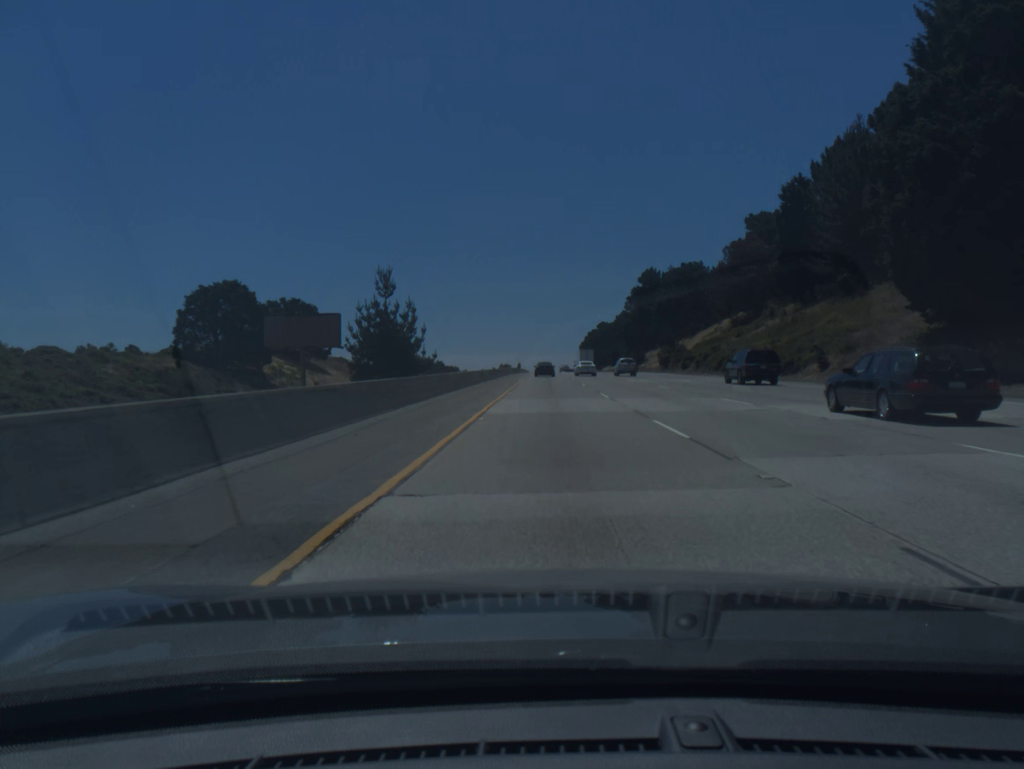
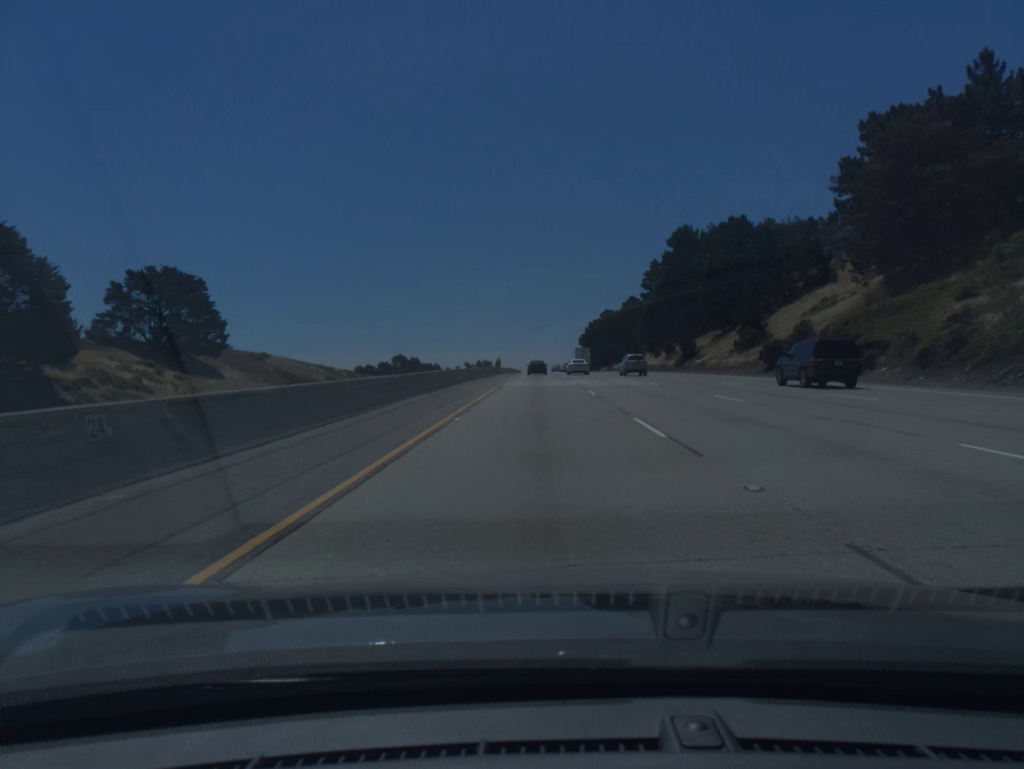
(+0.5, +59.0) m; 0°
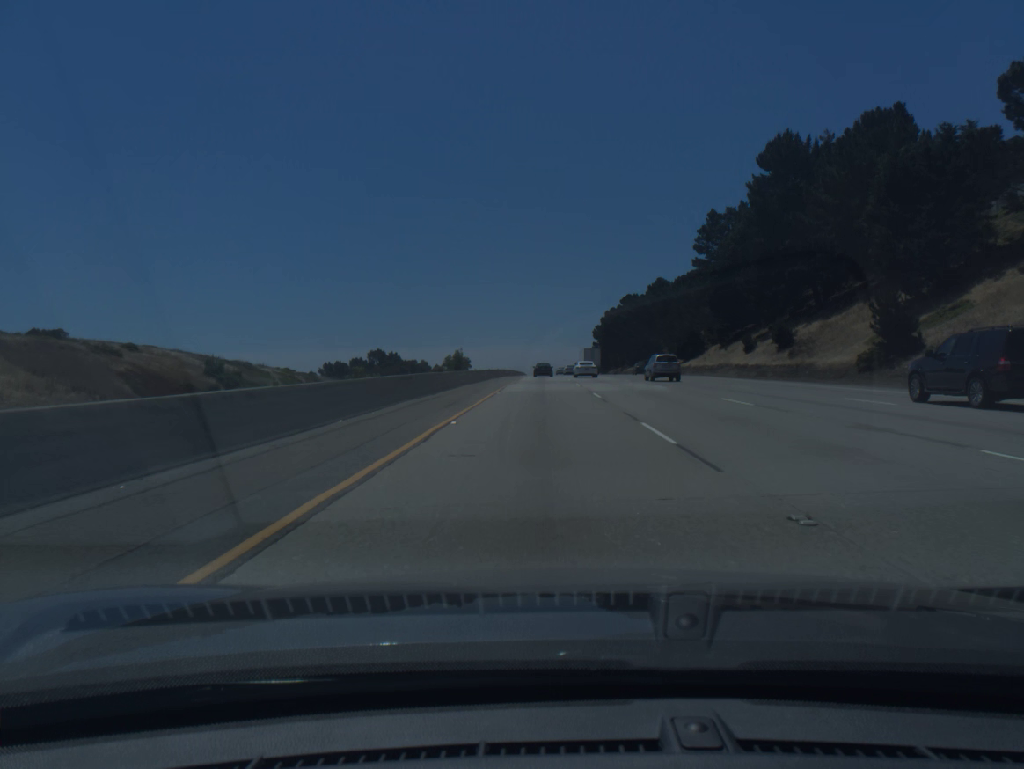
(-0.2, +59.3) m; 0°
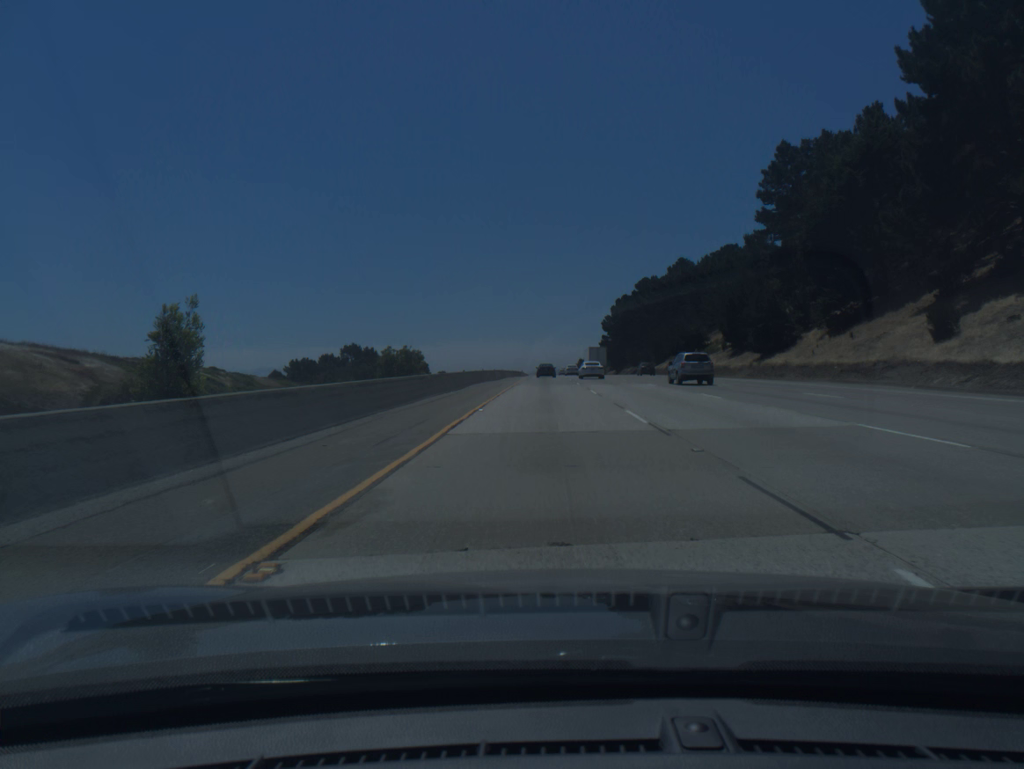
(0.0, +39.5) m; 0°
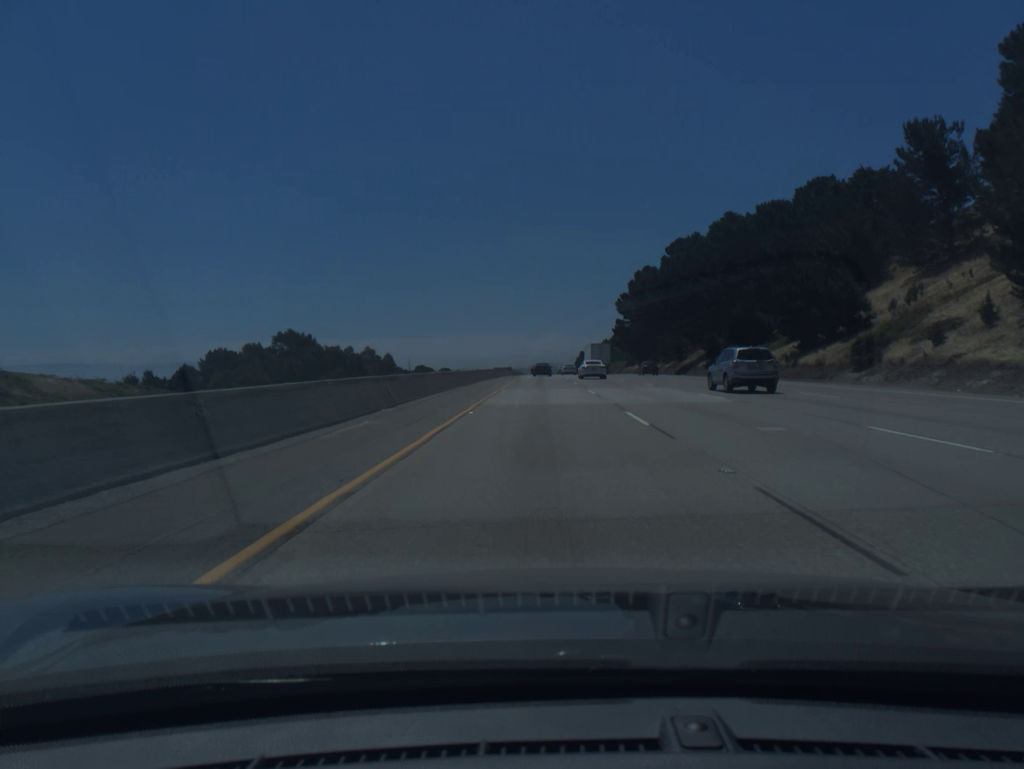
(+0.2, +59.4) m; 0°
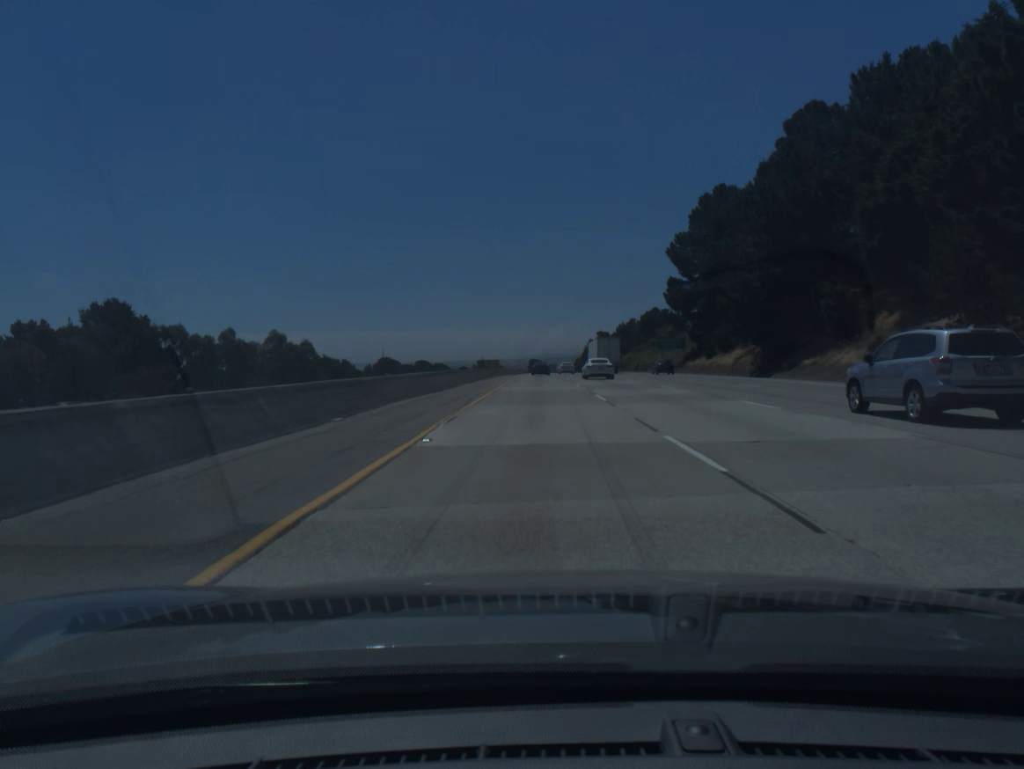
(0.0, +79.4) m; 0°
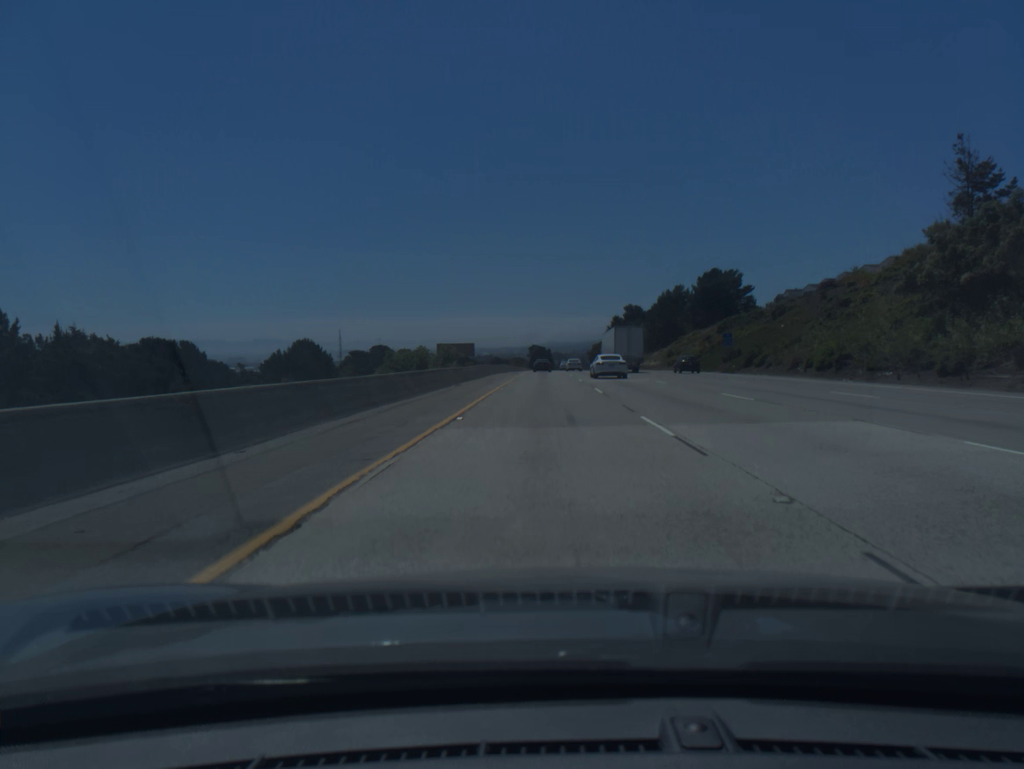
(-0.3, +99.1) m; 0°
